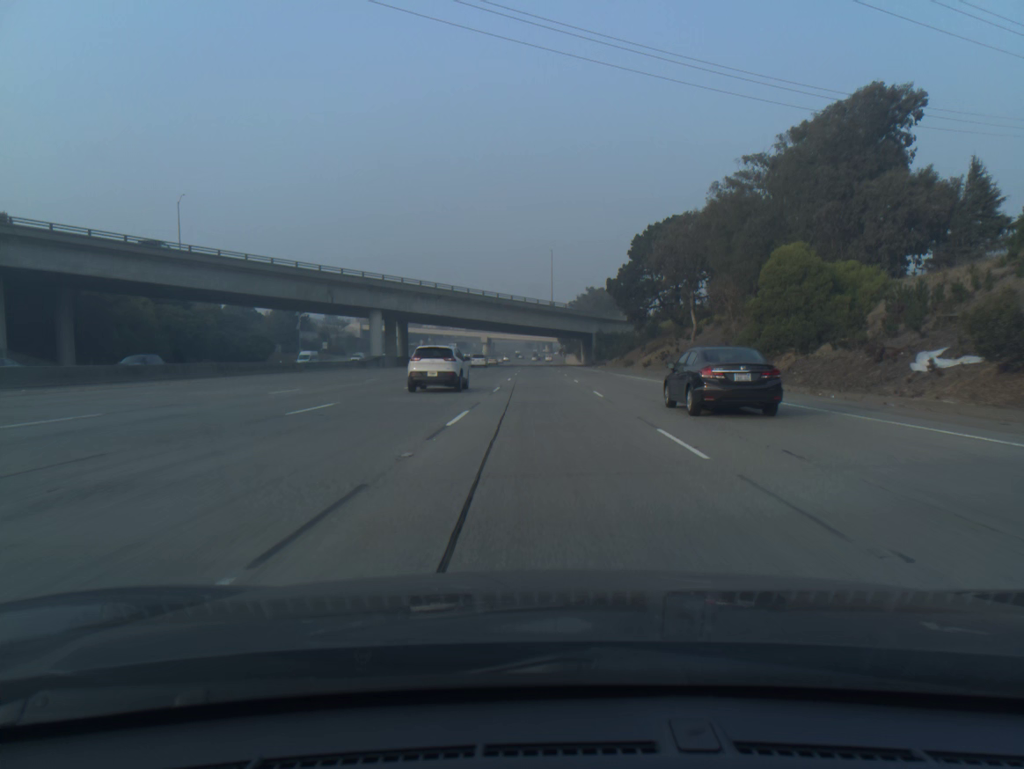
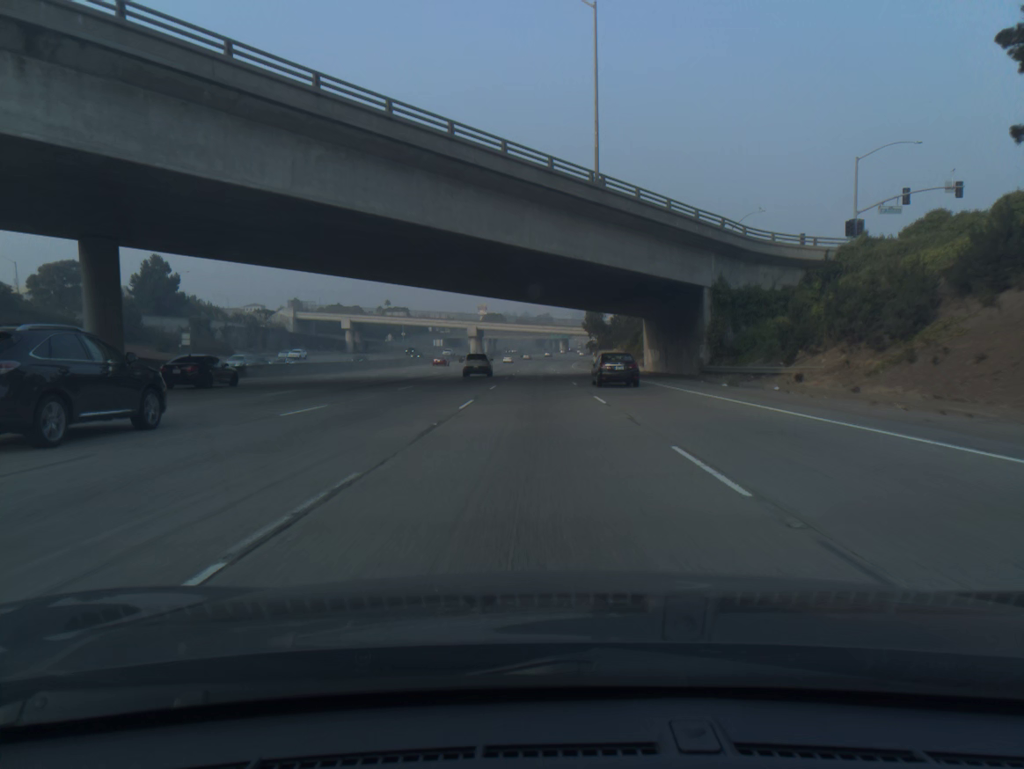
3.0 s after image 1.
(-0.5, +84.9) m; -1°
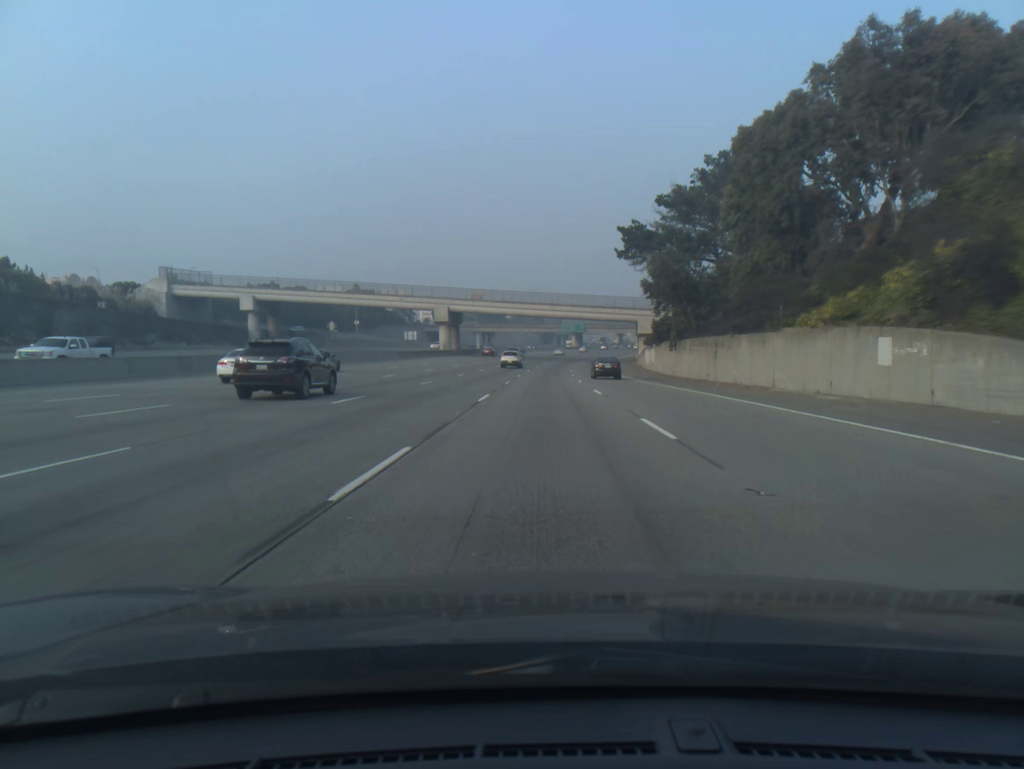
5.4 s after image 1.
(-0.4, +67.9) m; 0°
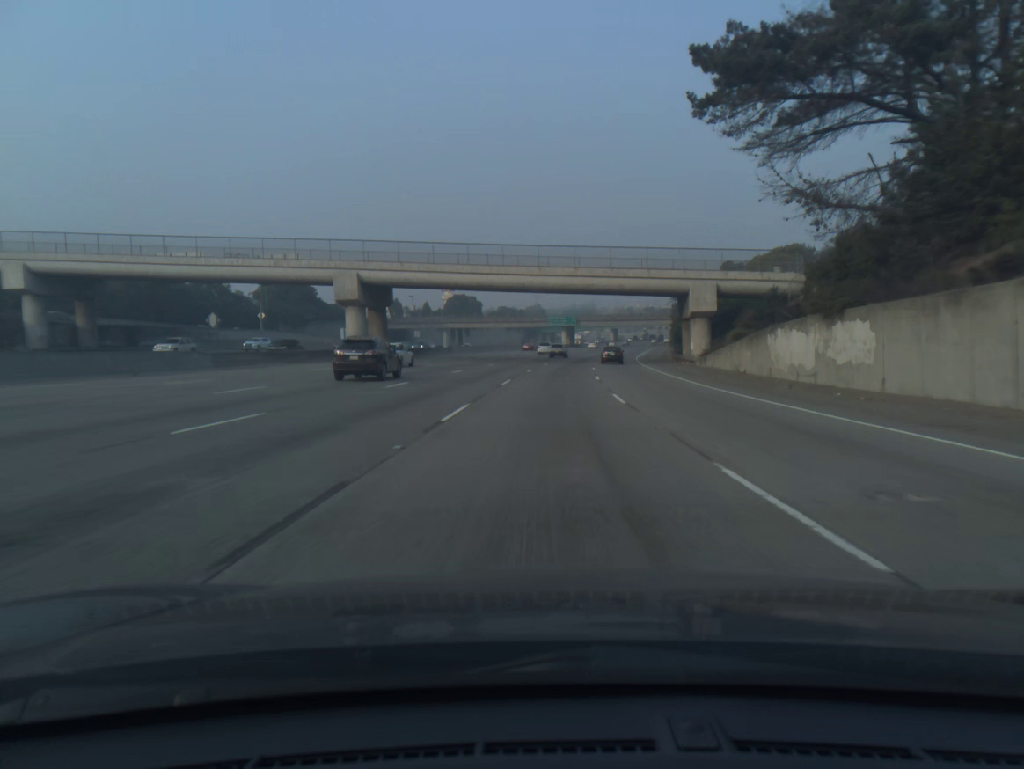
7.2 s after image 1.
(+0.3, +50.9) m; +1°
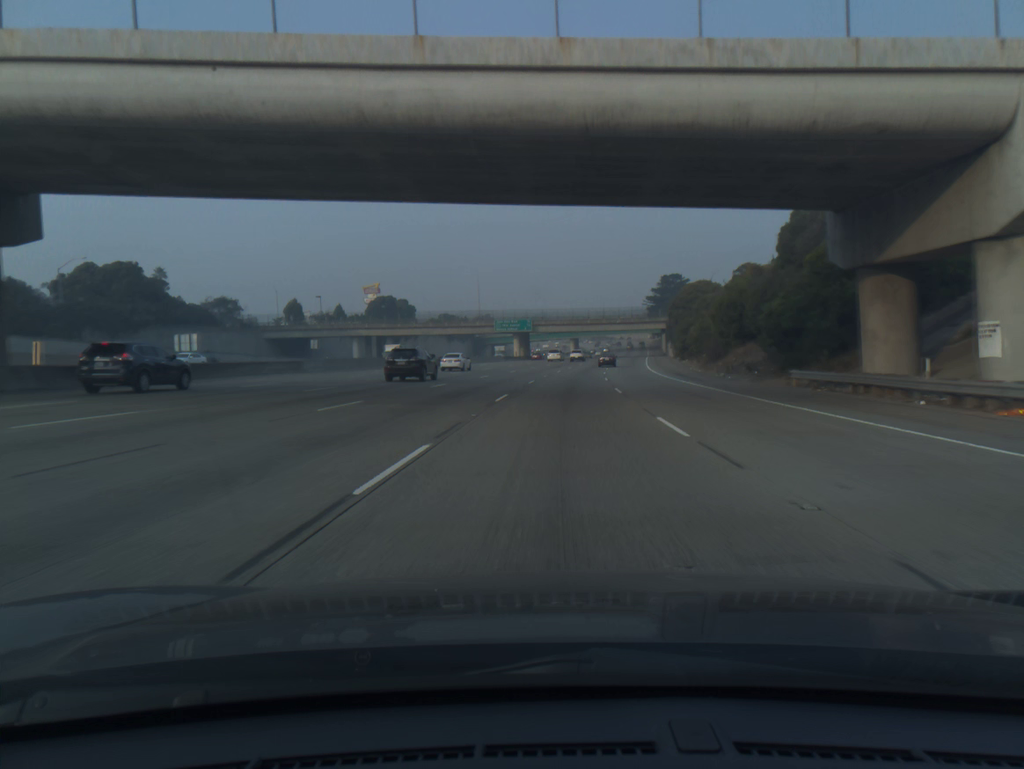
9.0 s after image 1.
(+1.3, +50.9) m; +3°
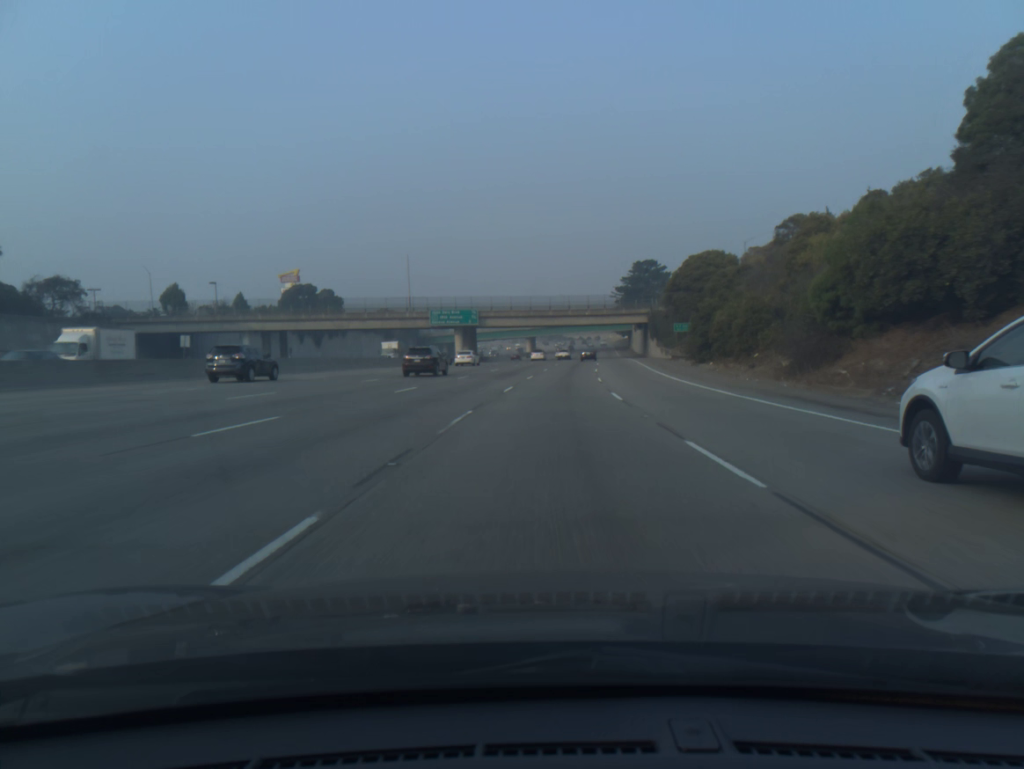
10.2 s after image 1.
(+0.9, +33.8) m; +3°
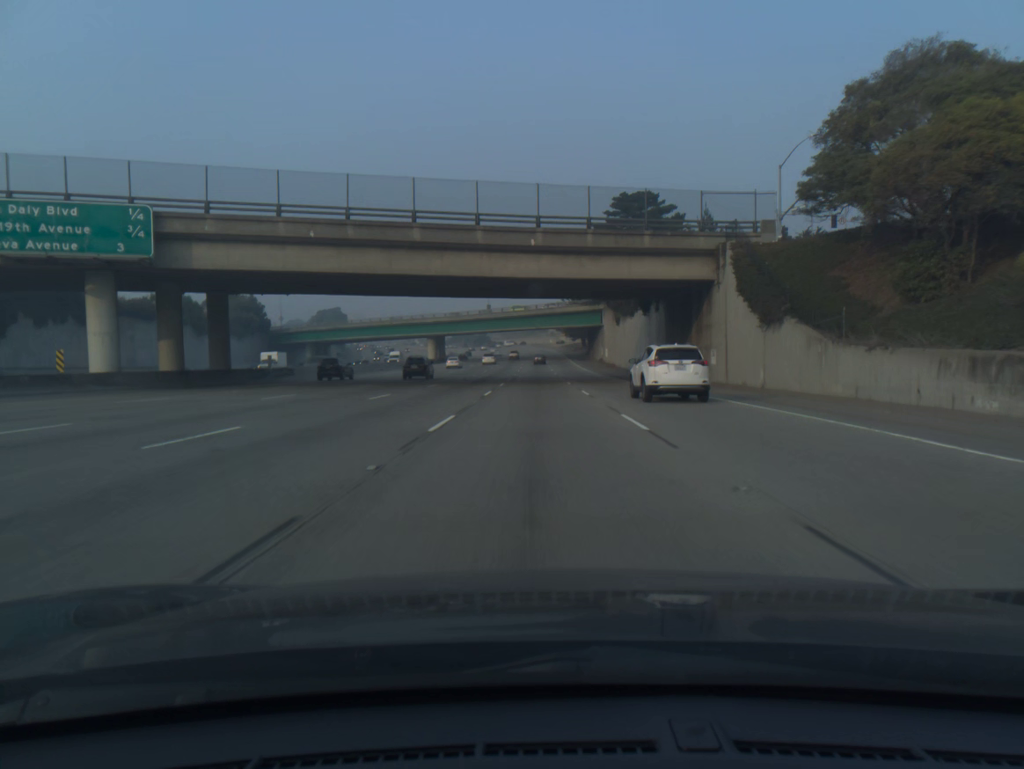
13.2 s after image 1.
(+4.4, +84.4) m; +5°
